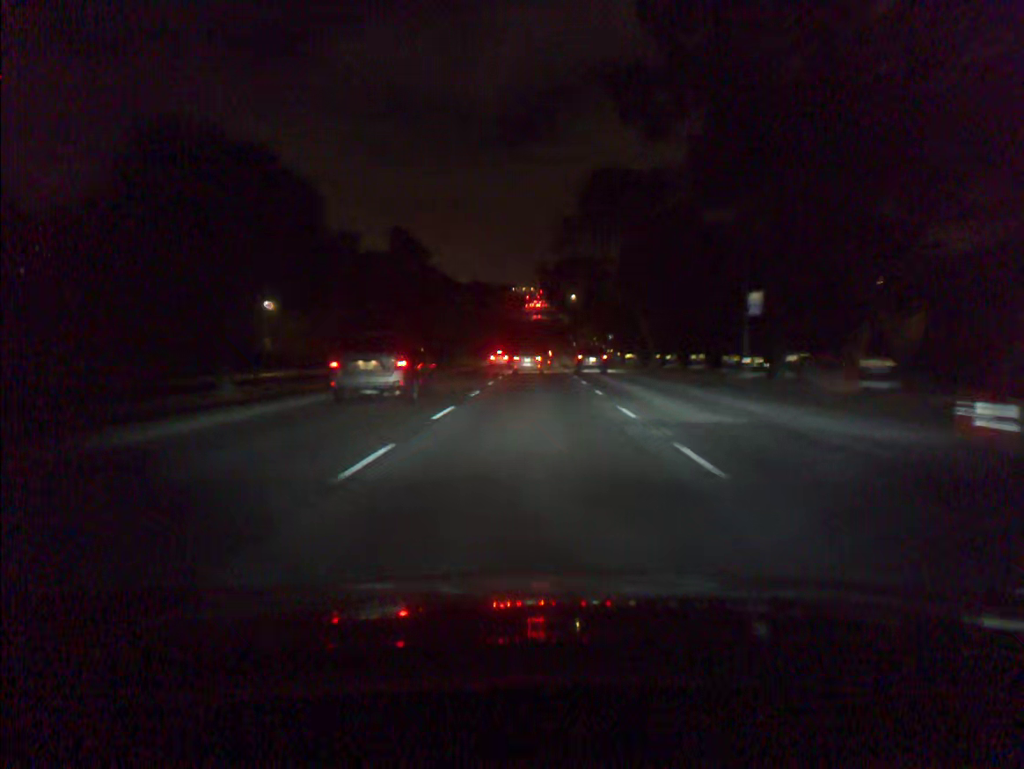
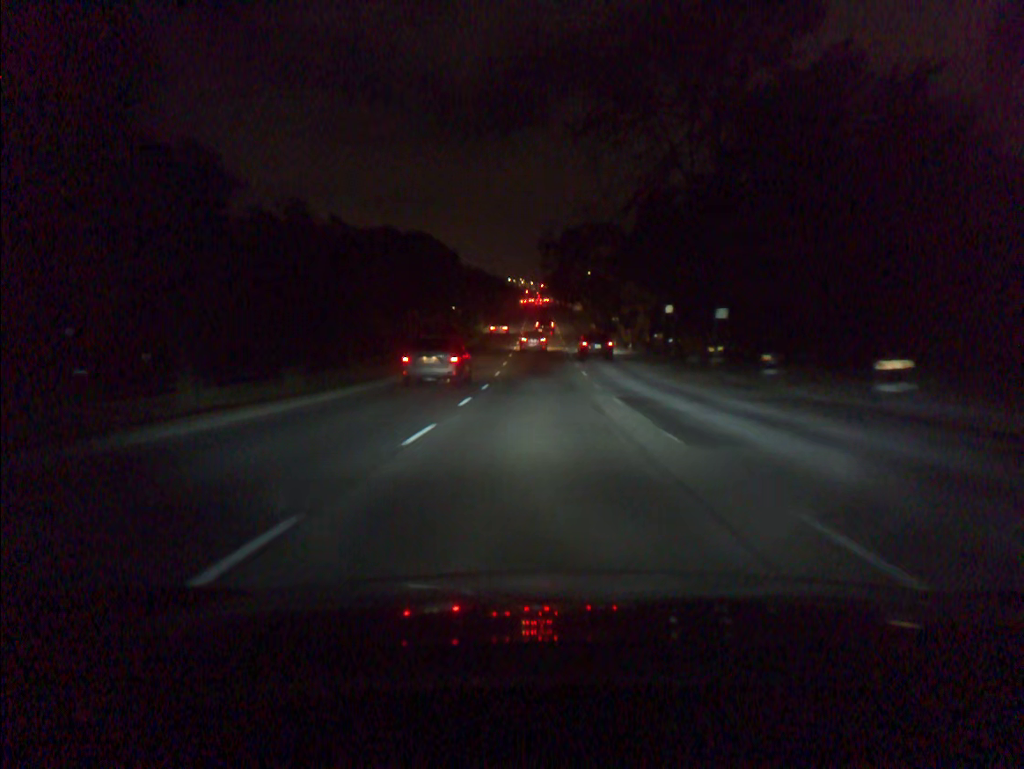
(-0.1, +55.3) m; 0°
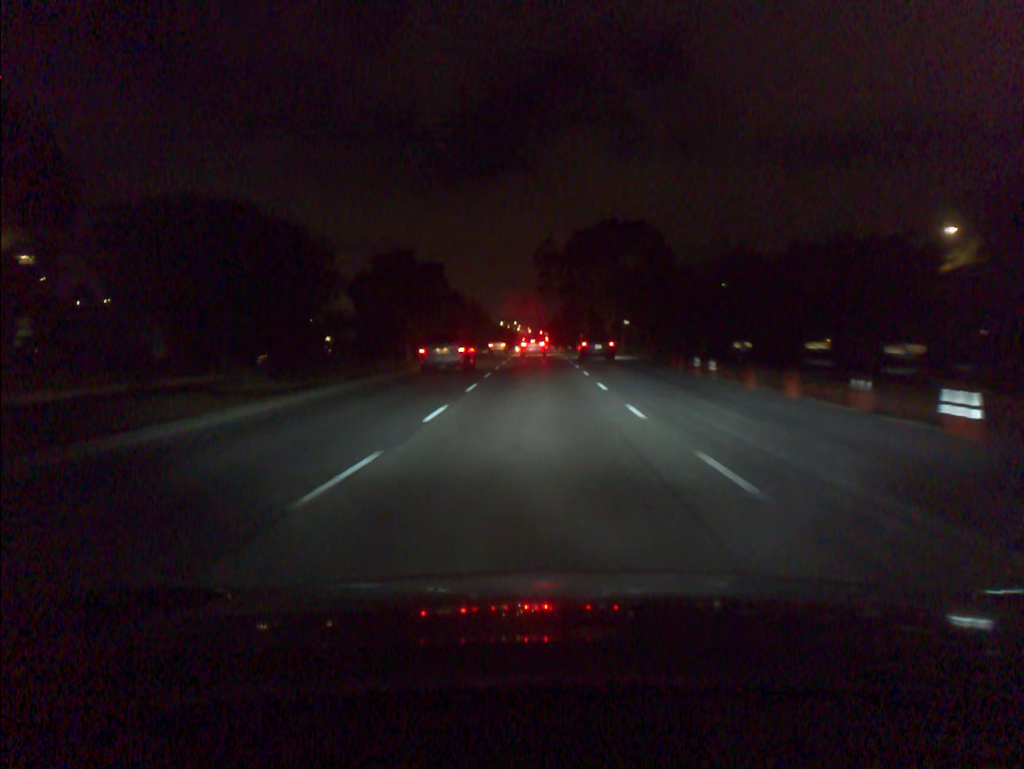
(+0.1, +54.7) m; 0°
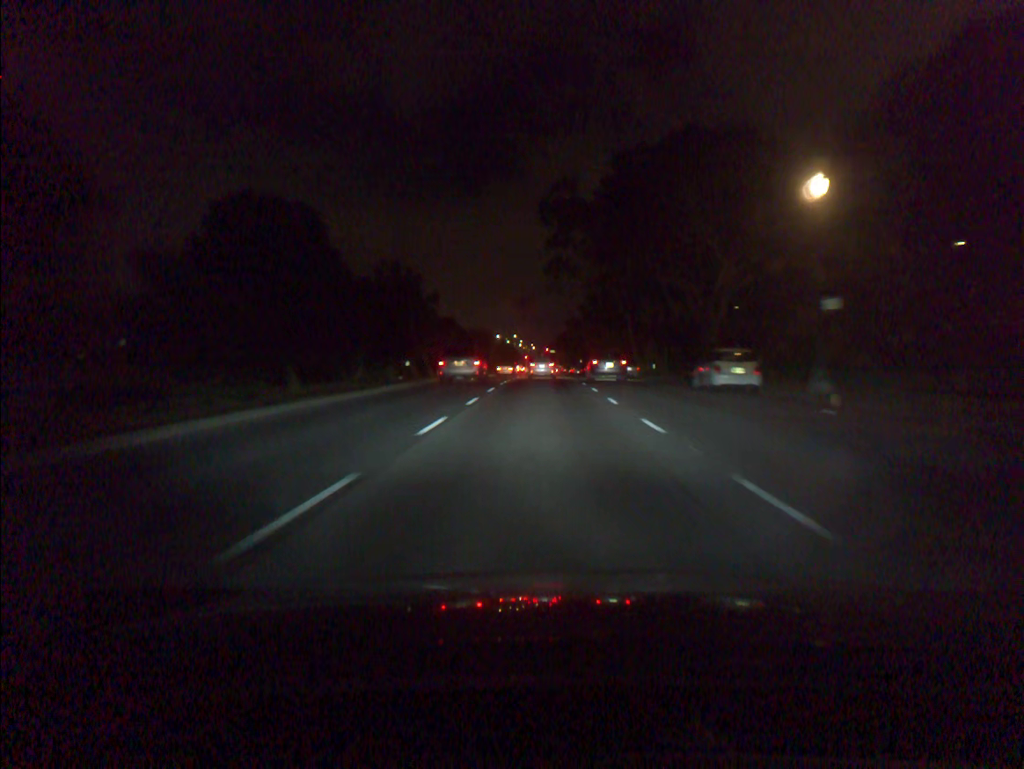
(-0.3, +51.7) m; 0°
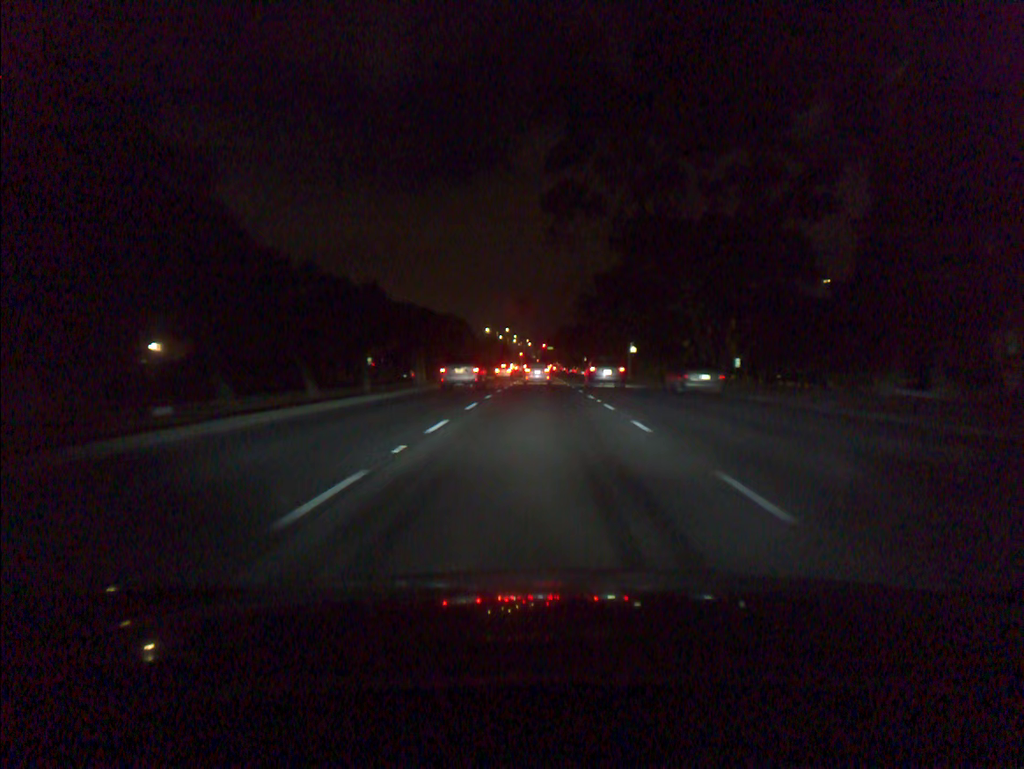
(+0.1, +28.3) m; 0°
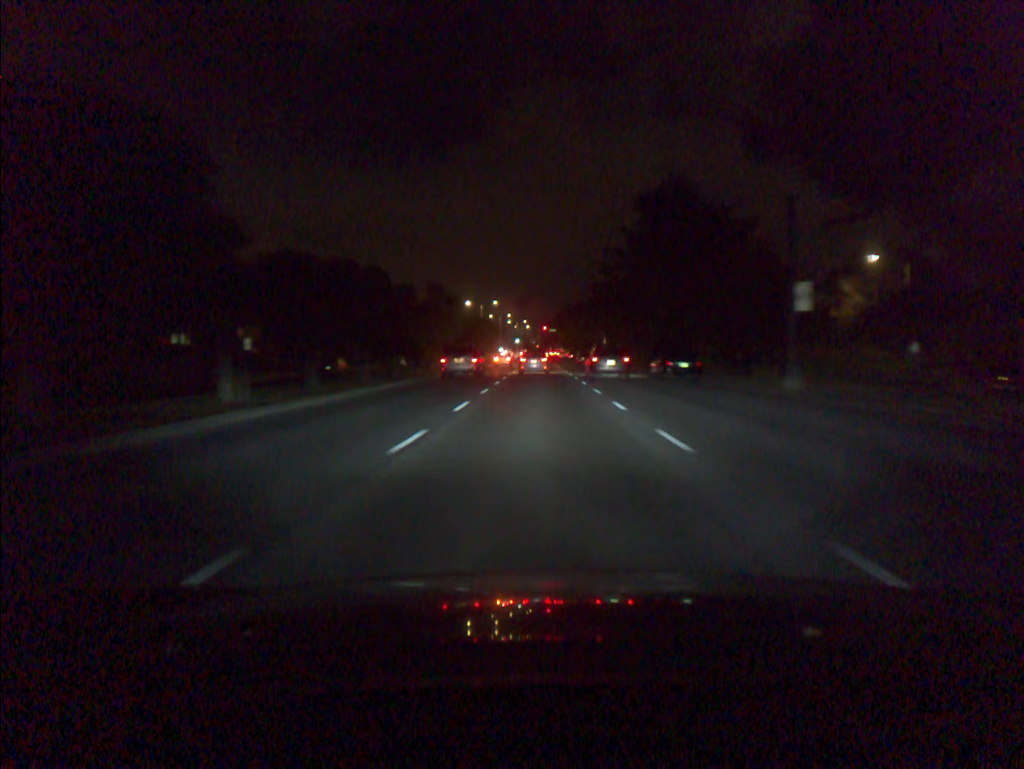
(0.0, +46.3) m; 0°
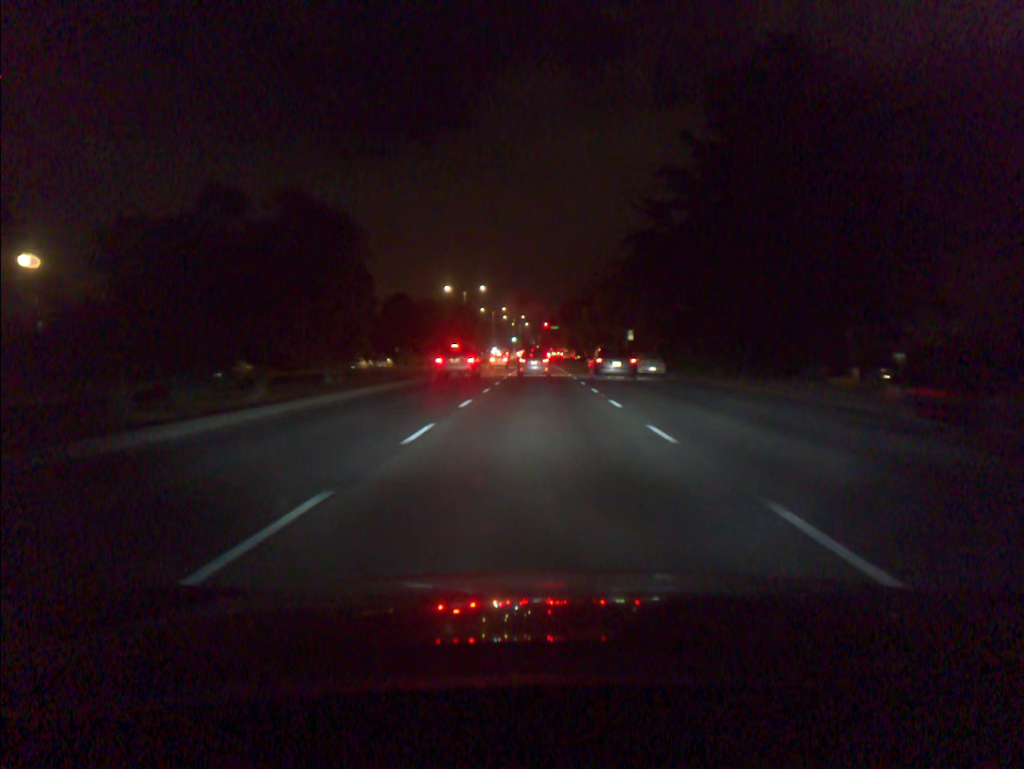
(0.0, +27.8) m; 0°
